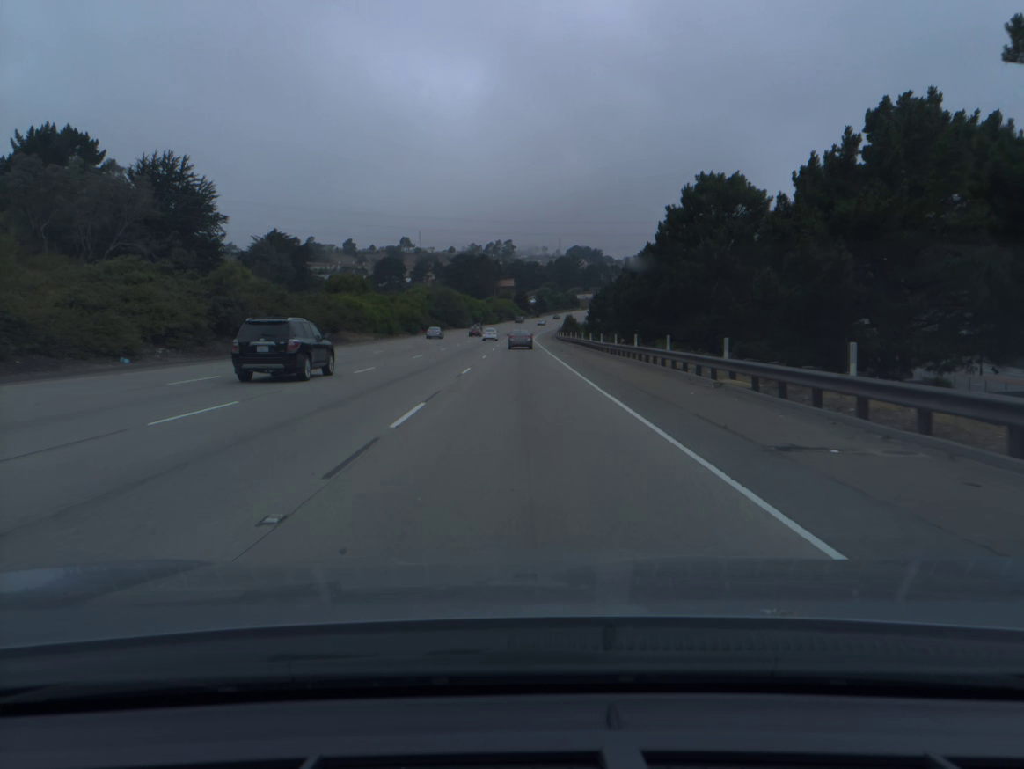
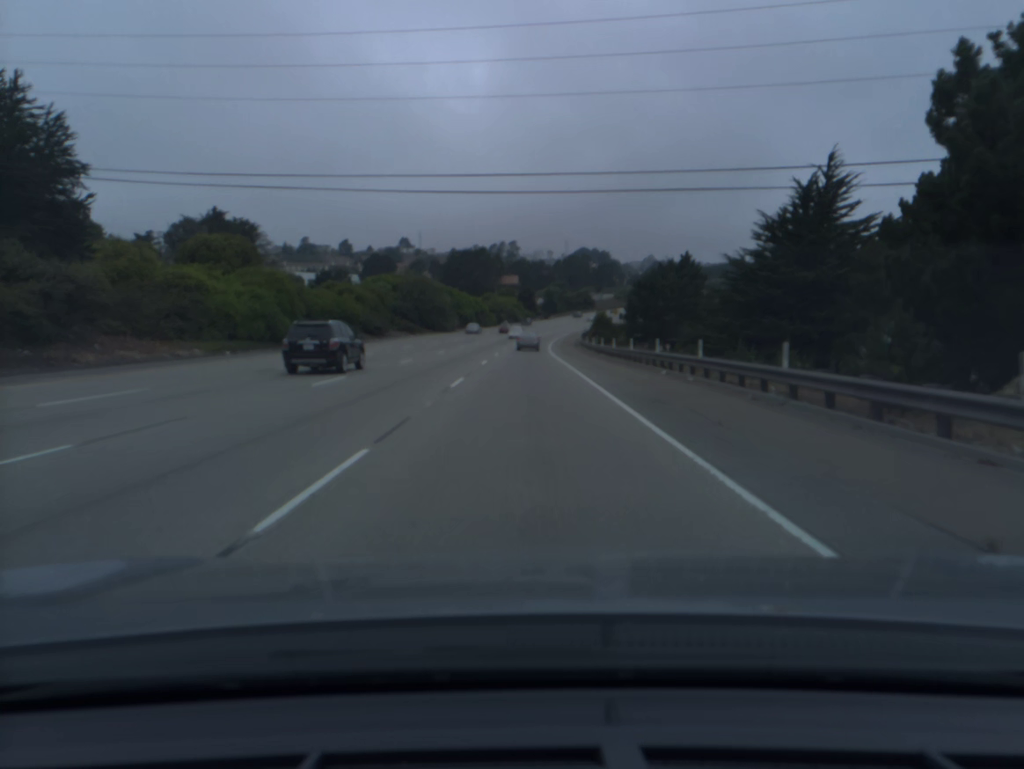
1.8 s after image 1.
(-0.2, +49.7) m; 0°
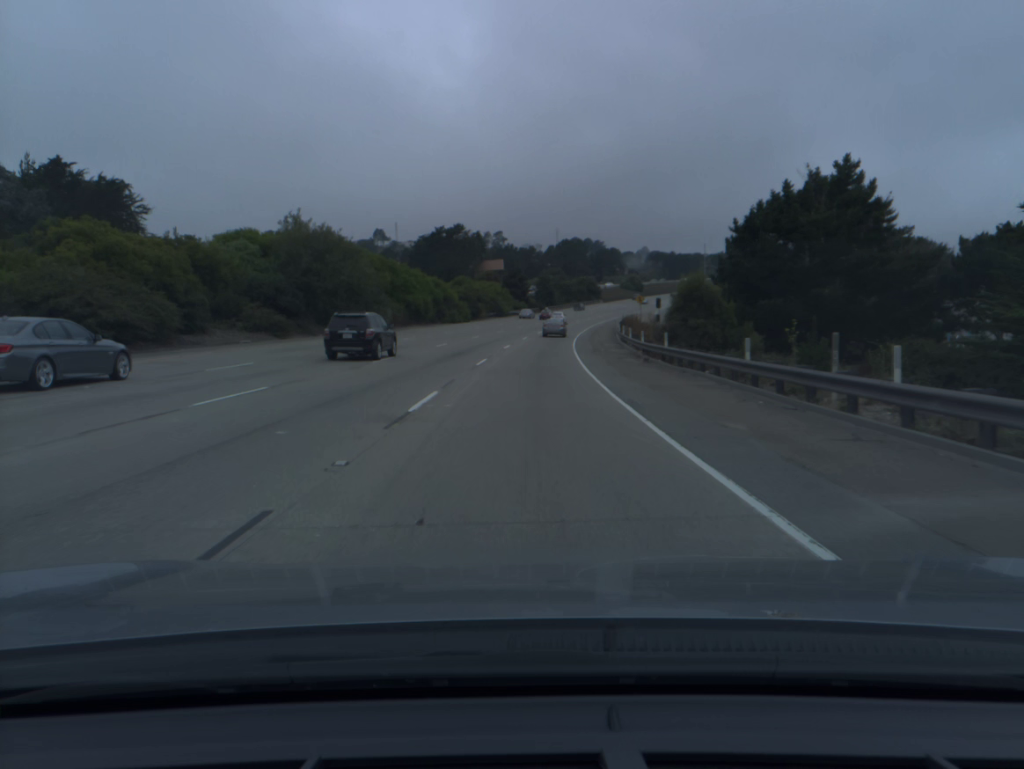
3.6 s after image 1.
(+0.2, +50.4) m; +1°
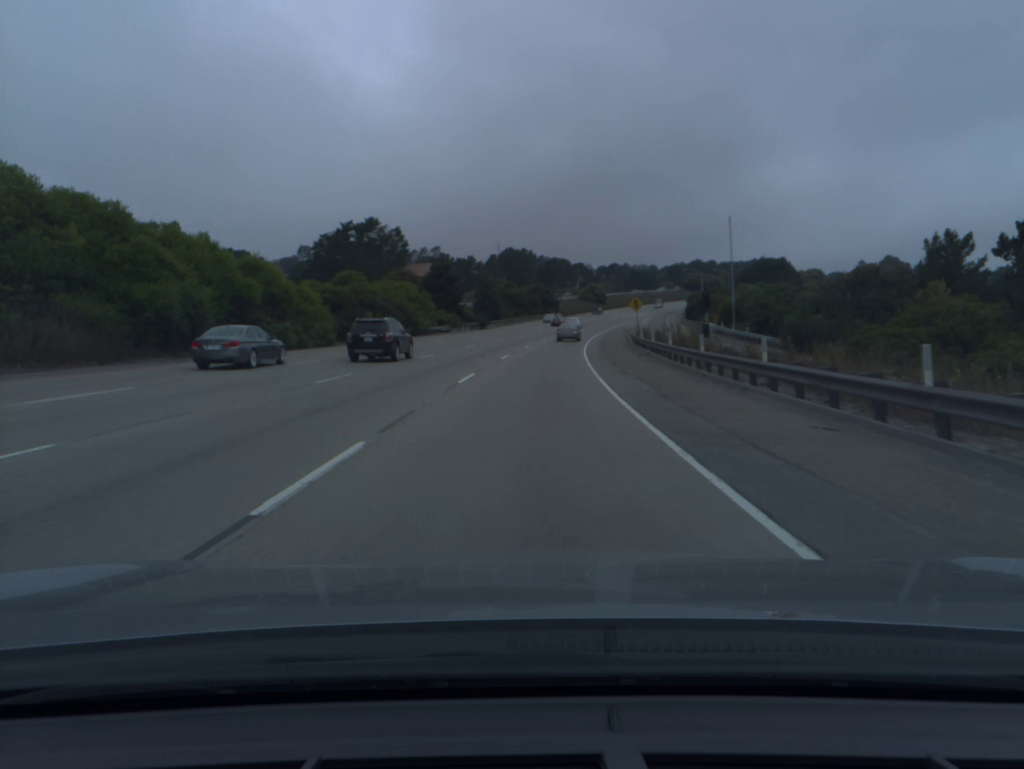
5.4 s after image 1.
(+1.5, +51.0) m; +4°
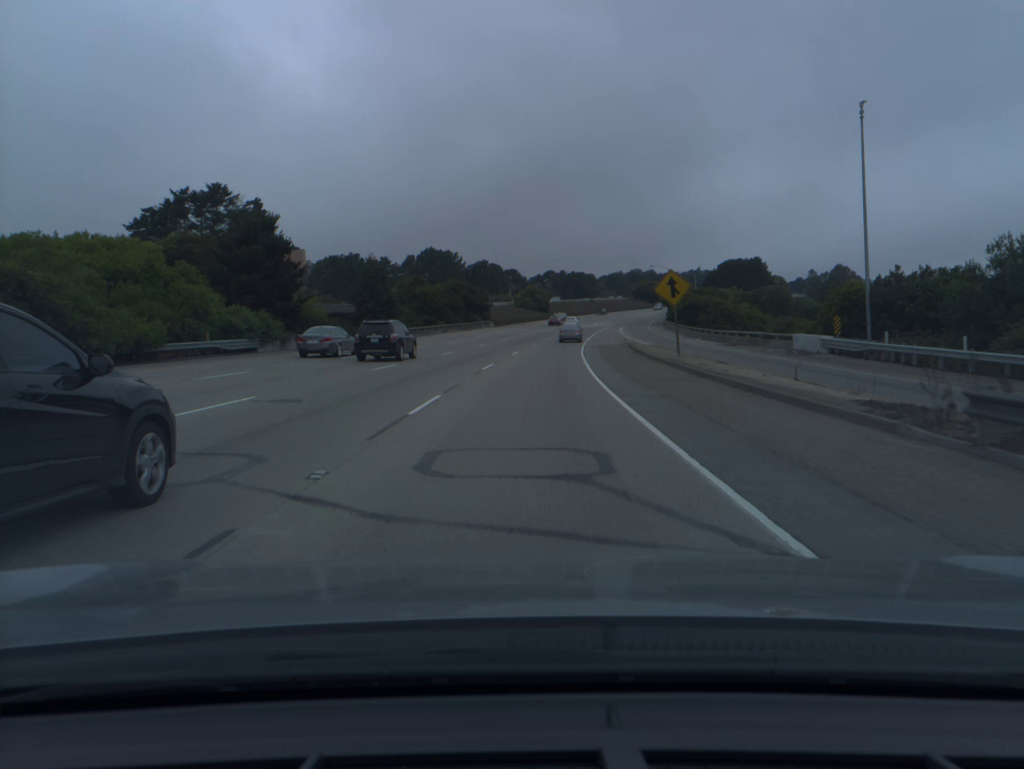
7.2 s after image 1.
(+2.3, +51.1) m; +5°
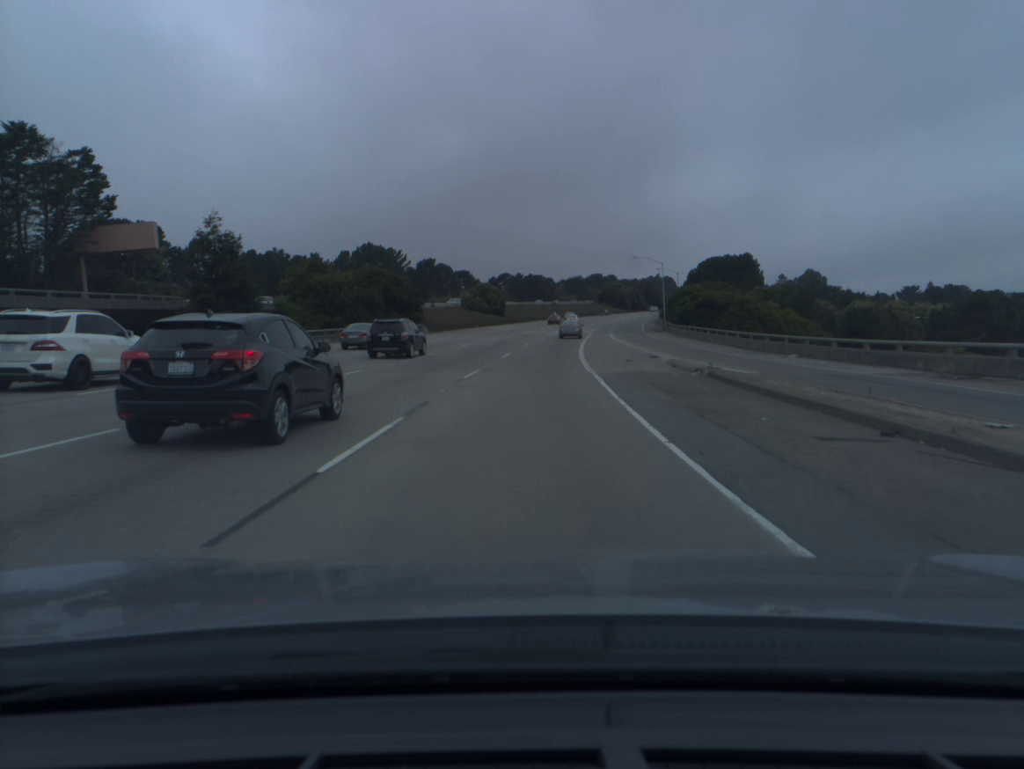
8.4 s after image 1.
(+1.0, +34.2) m; +3°
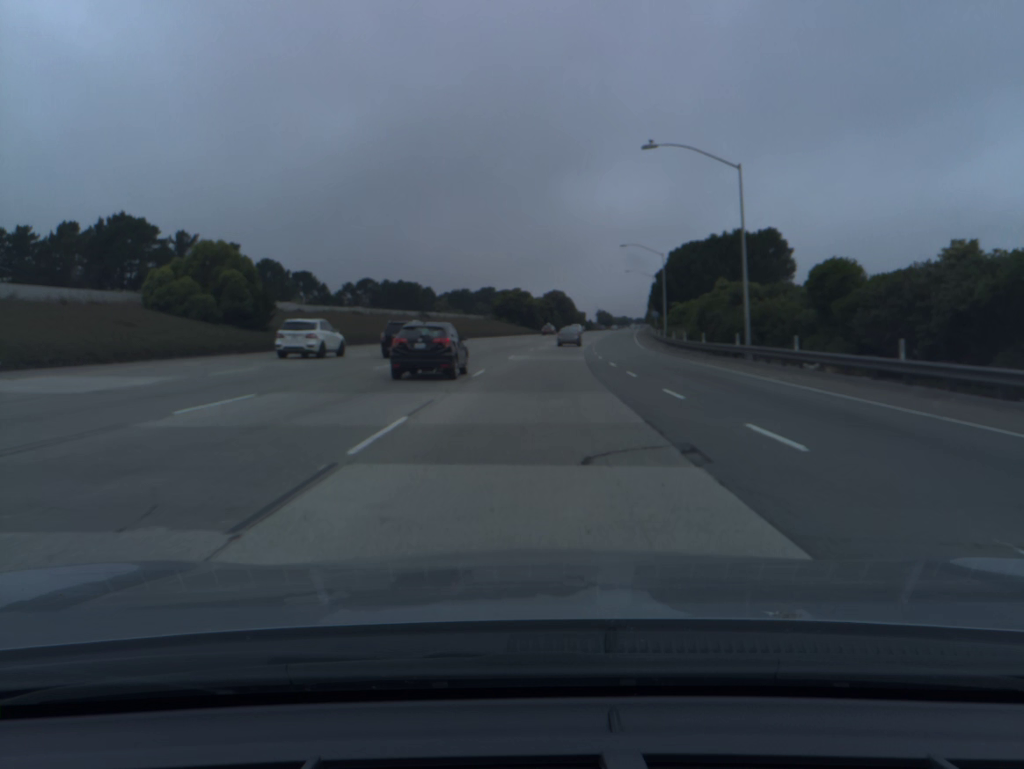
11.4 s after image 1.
(+6.0, +85.1) m; +8°
